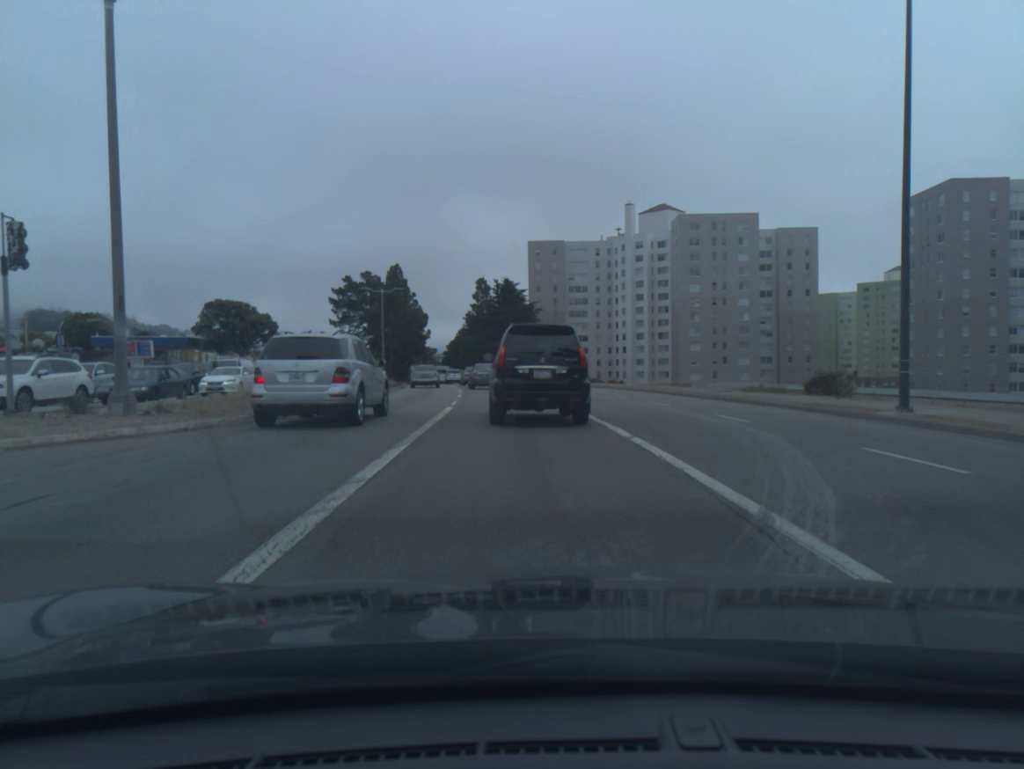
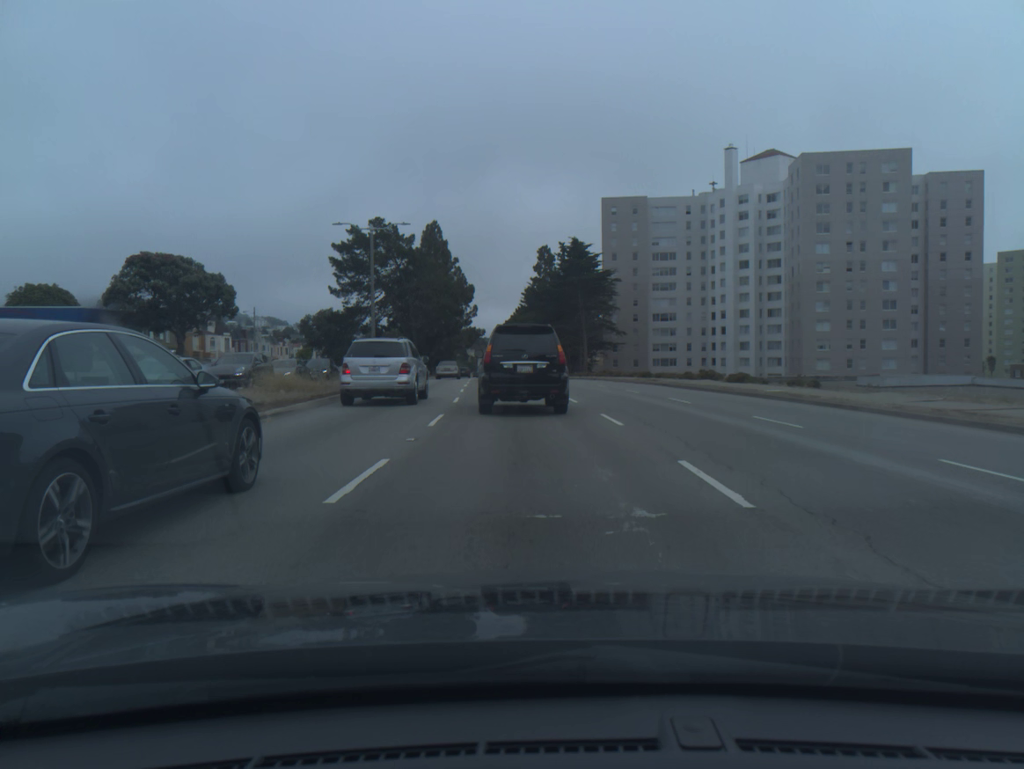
(-1.5, +31.3) m; -5°
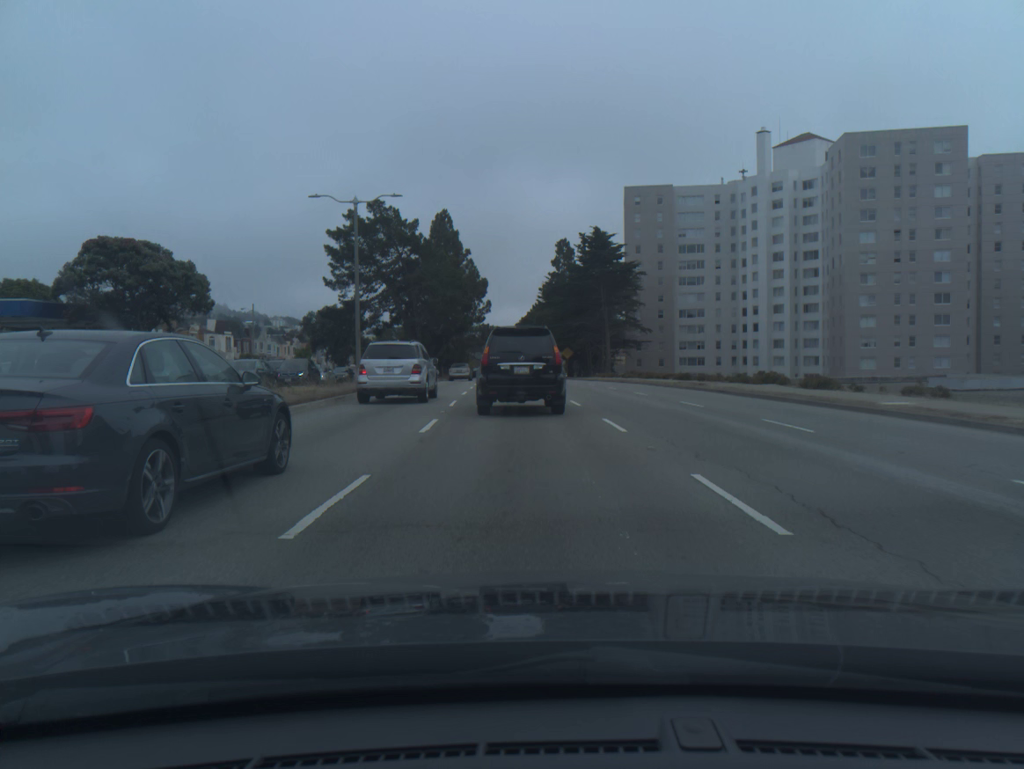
(-0.1, +8.4) m; -1°
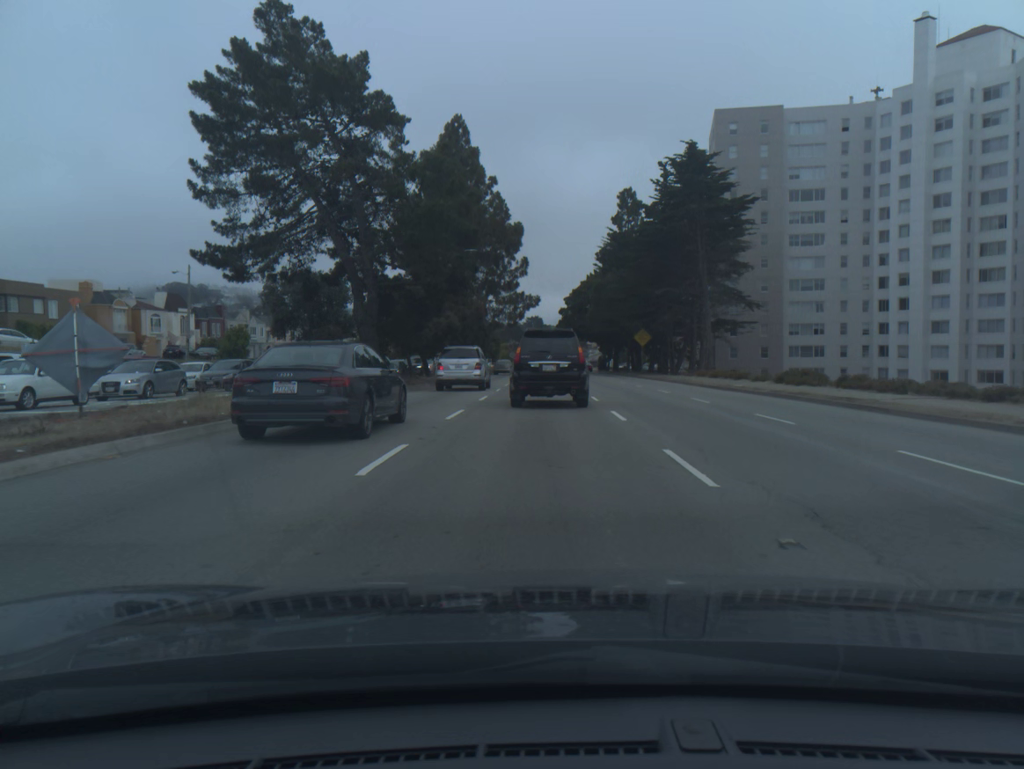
(-1.2, +34.9) m; -3°
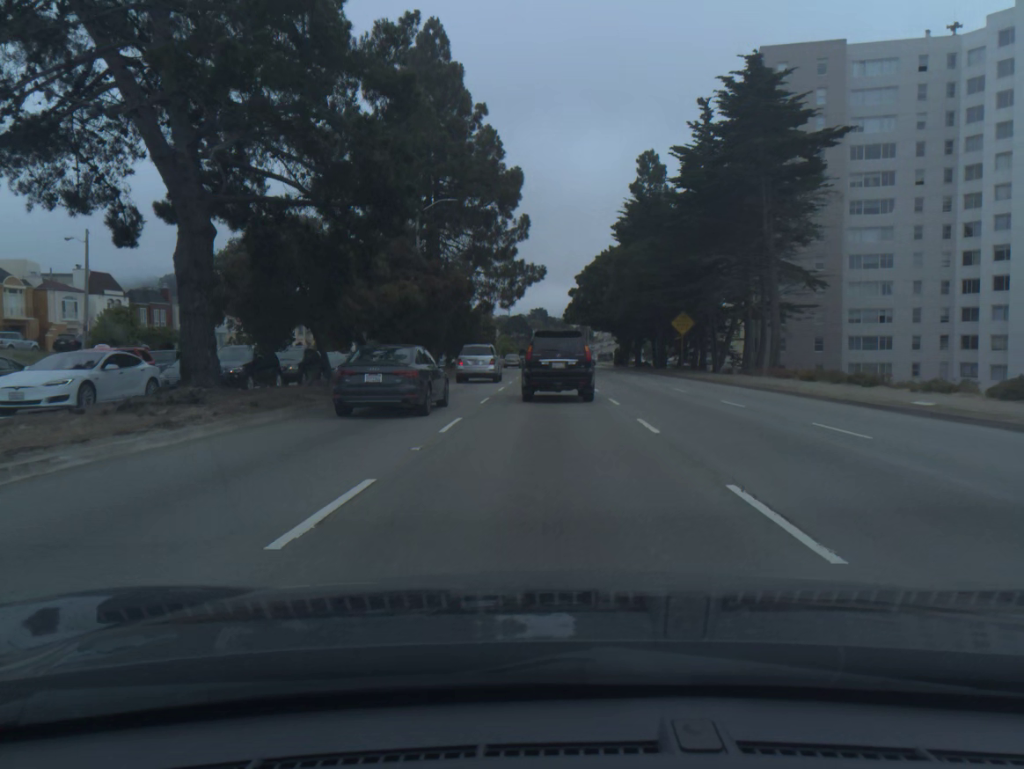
(-0.1, +17.7) m; 0°
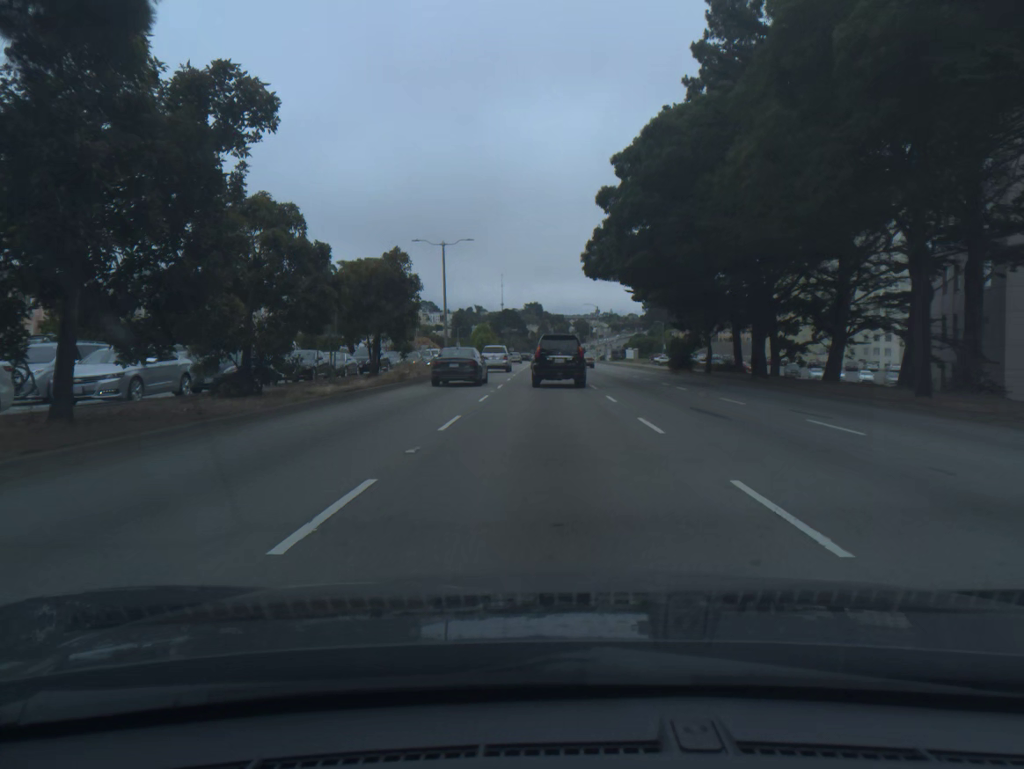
(+0.2, +44.6) m; 0°
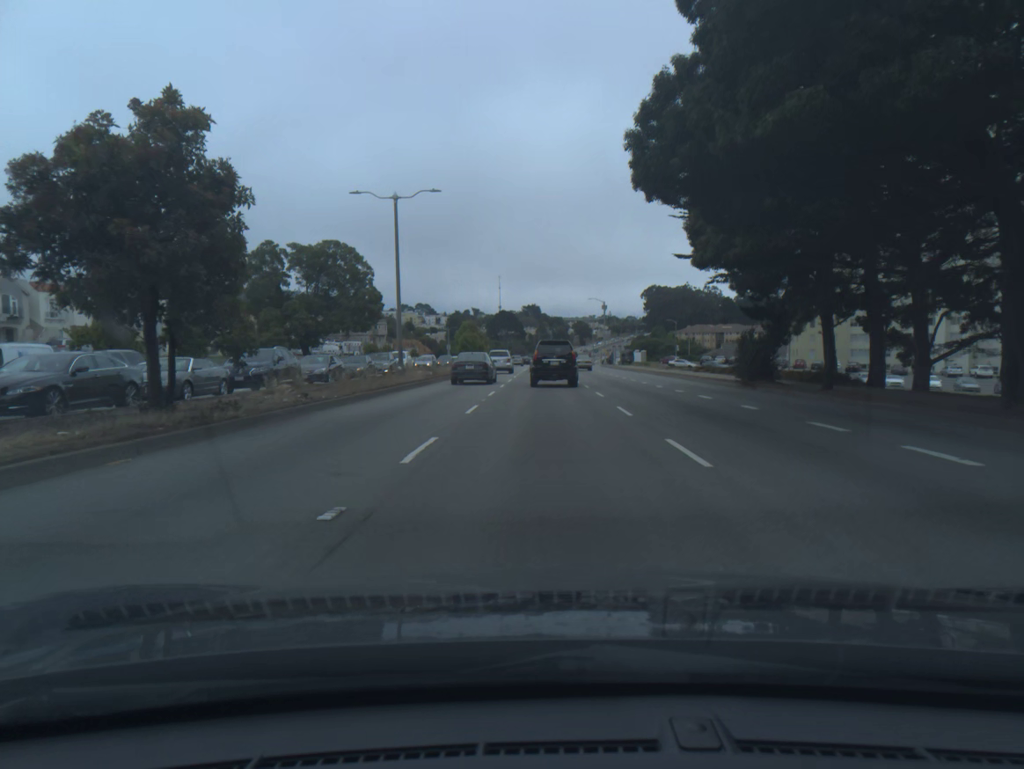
(0.0, +18.2) m; 0°
